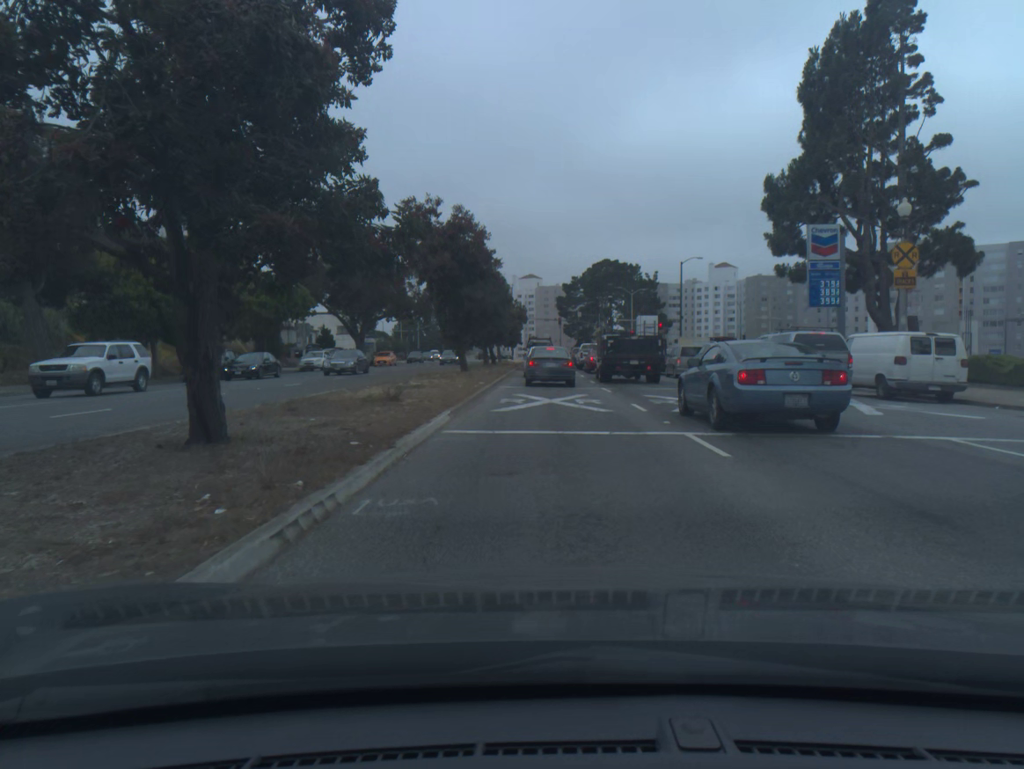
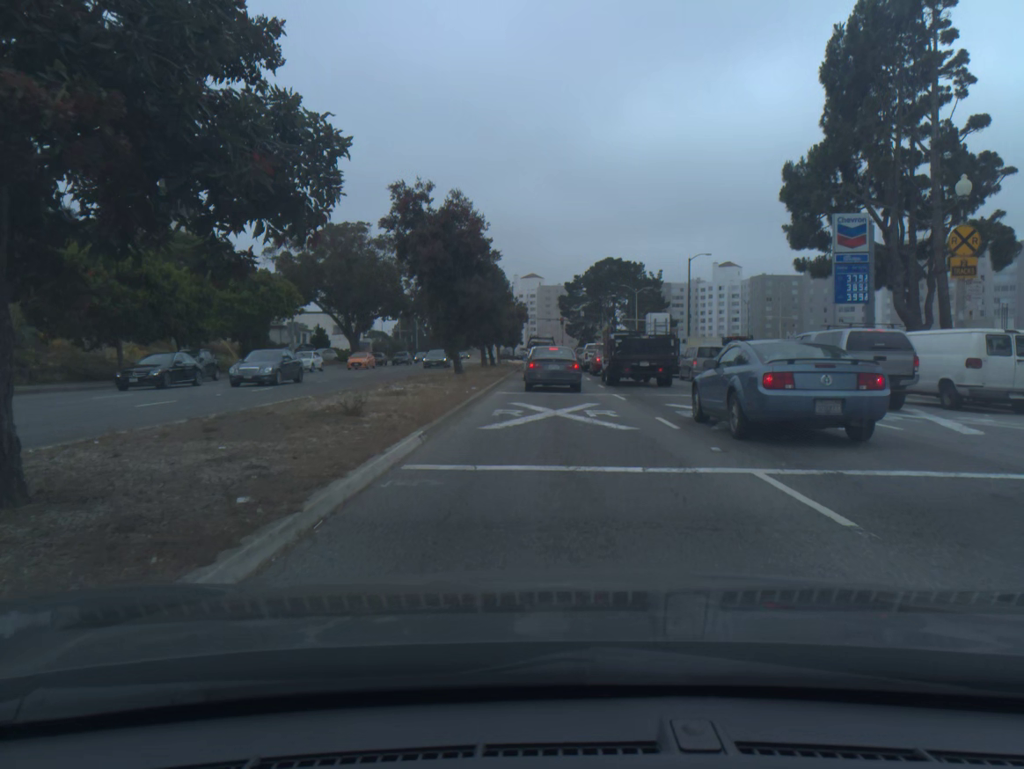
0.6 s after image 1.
(0.0, +3.5) m; 0°
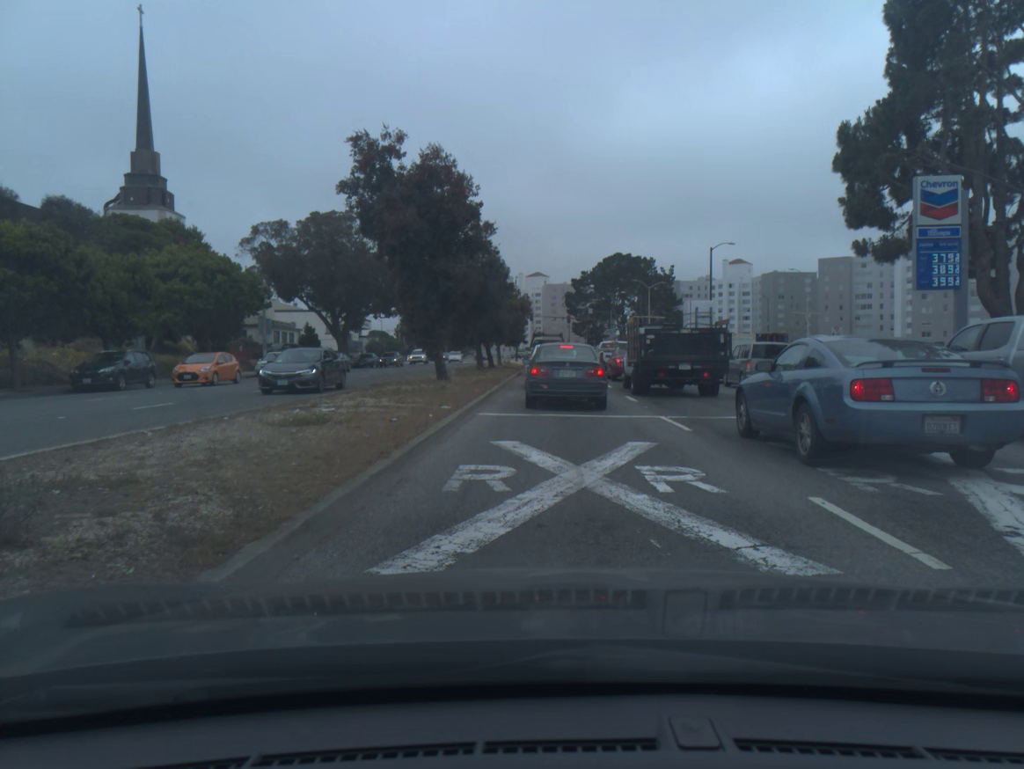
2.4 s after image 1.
(0.0, +8.1) m; 0°
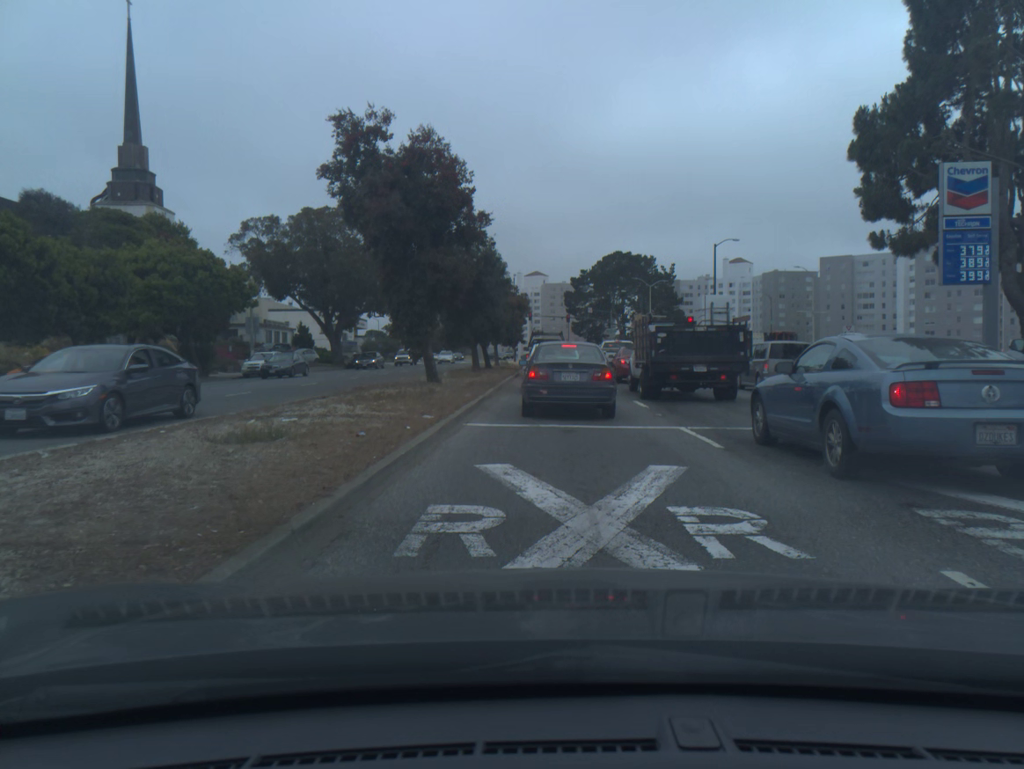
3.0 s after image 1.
(0.0, +2.2) m; 0°
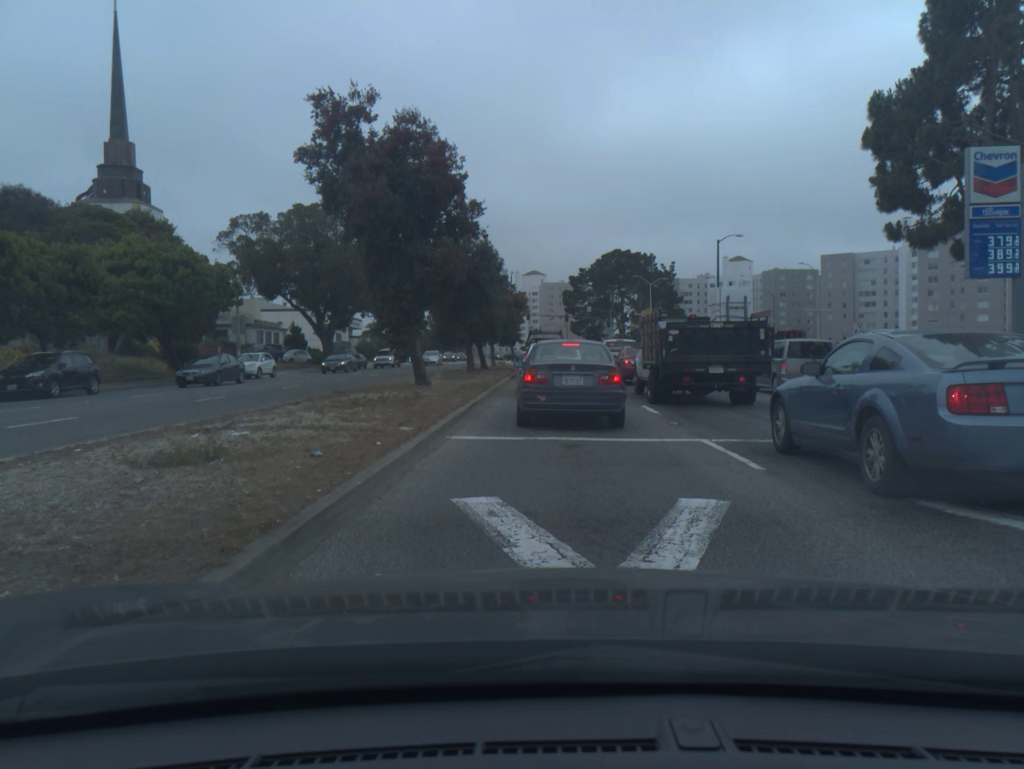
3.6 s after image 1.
(0.0, +1.9) m; 0°
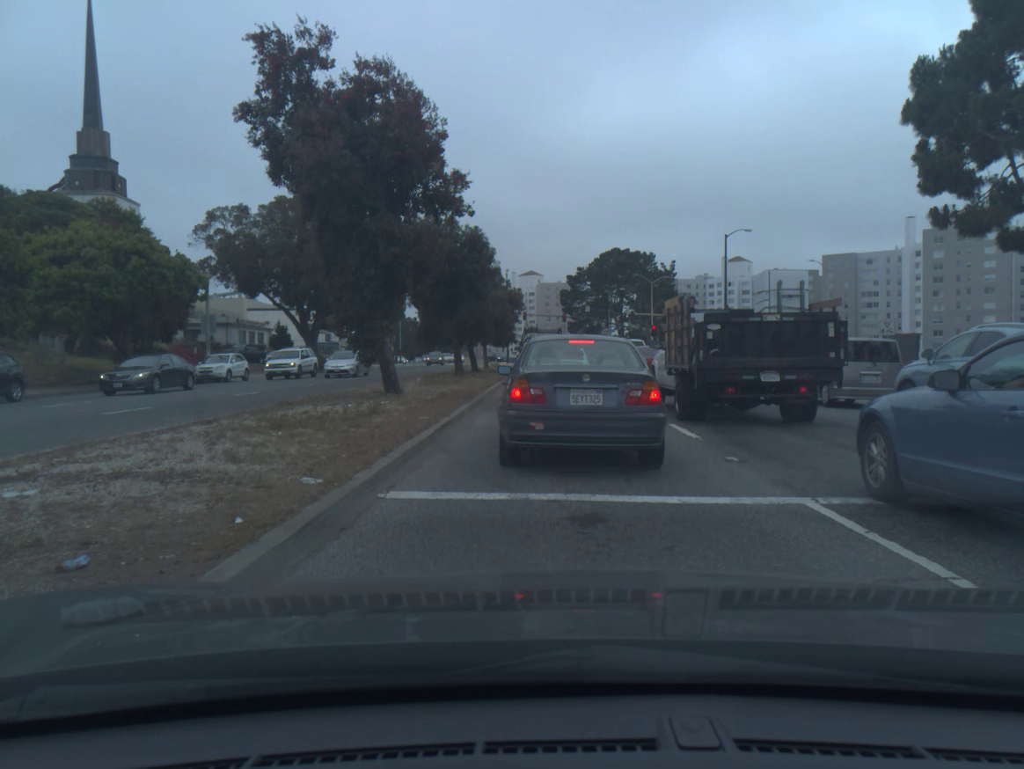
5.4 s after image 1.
(0.0, +4.3) m; 0°
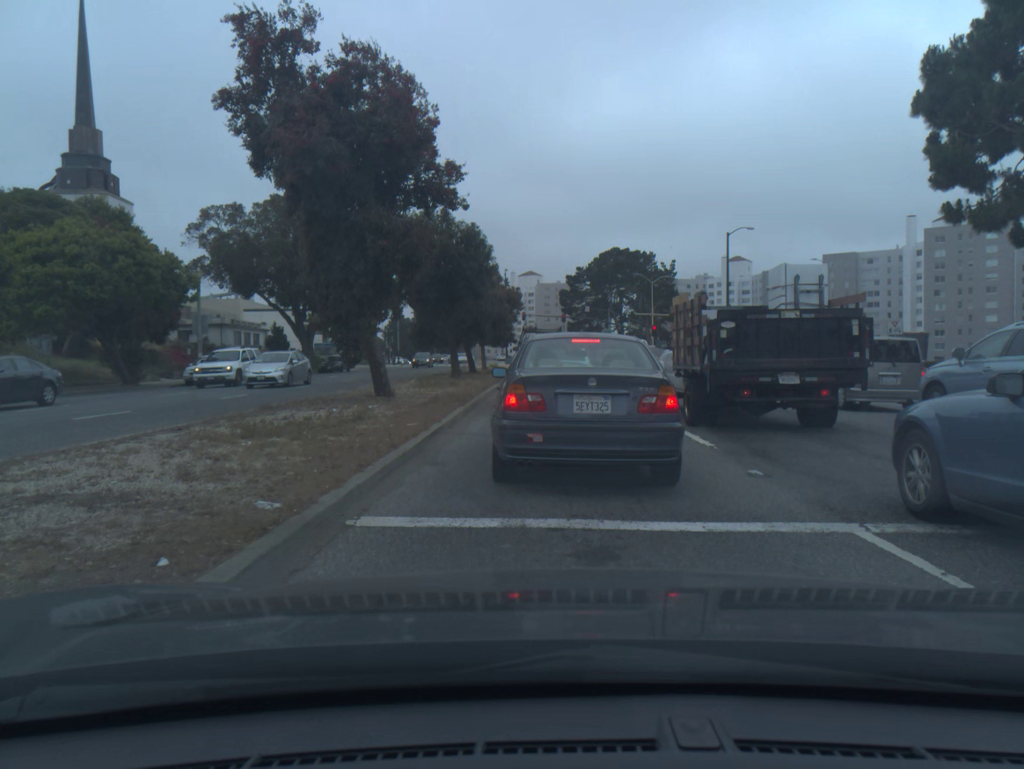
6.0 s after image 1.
(0.0, +1.0) m; 0°
